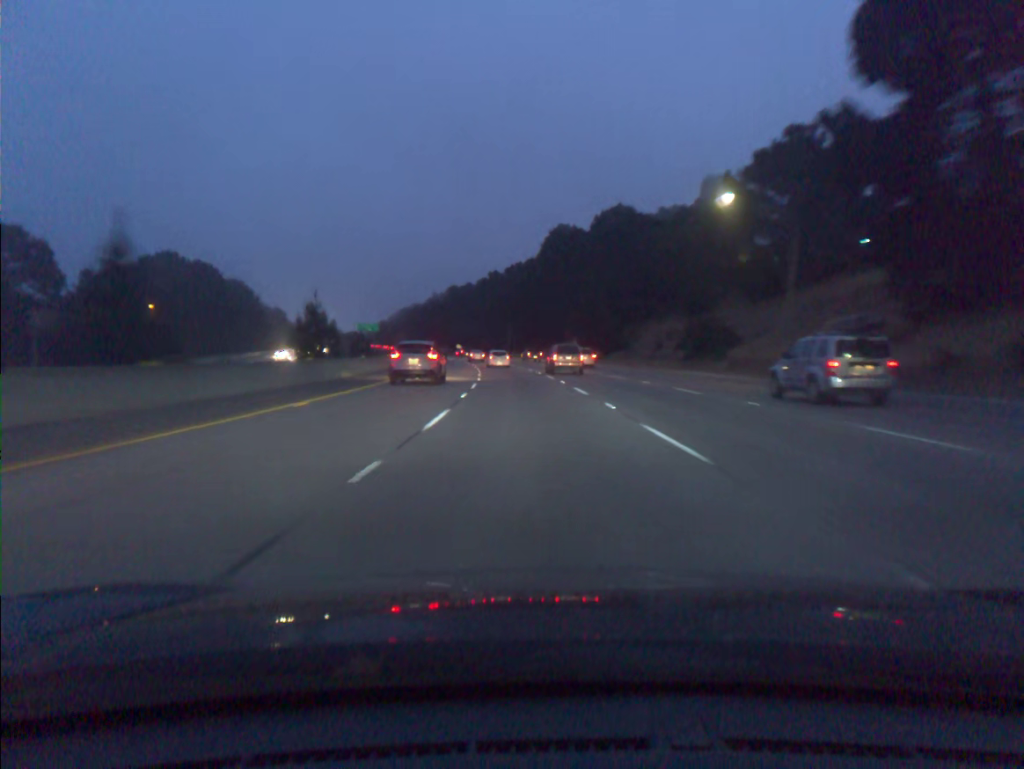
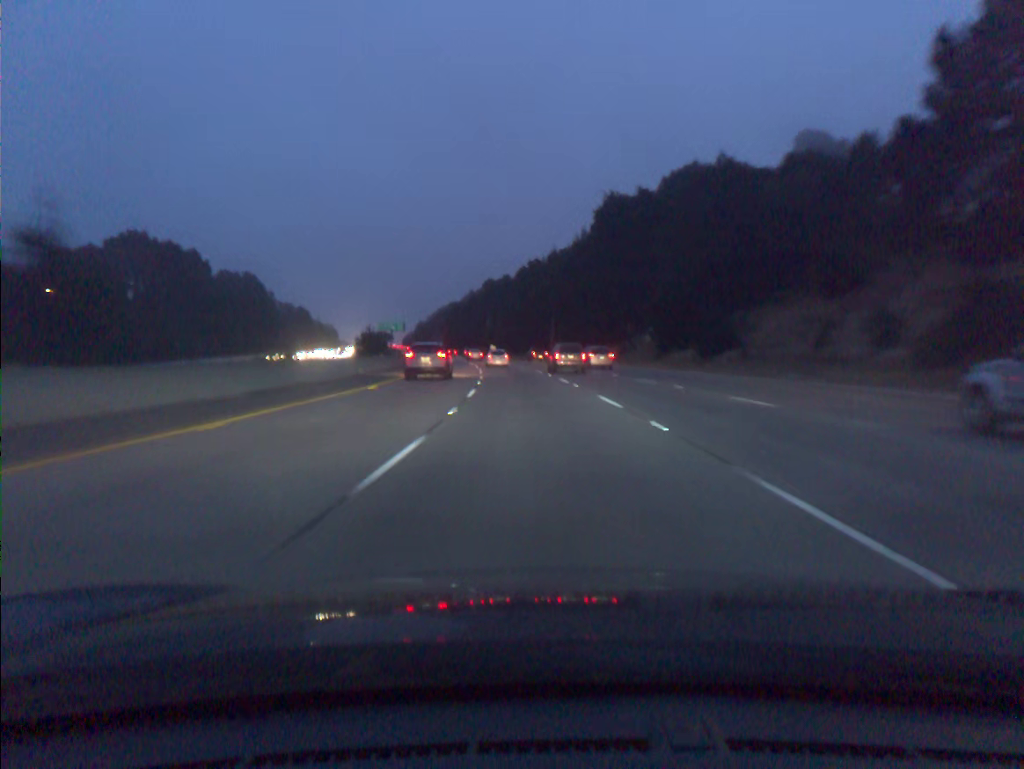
(-1.0, +34.8) m; -3°
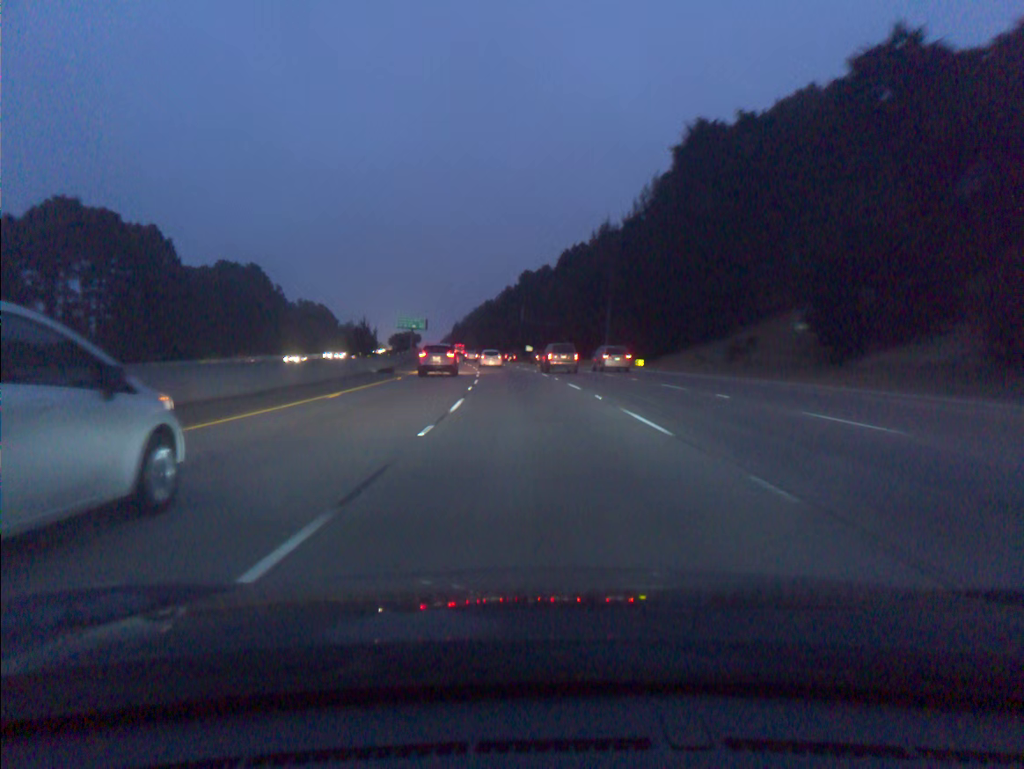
(-0.9, +34.9) m; -3°
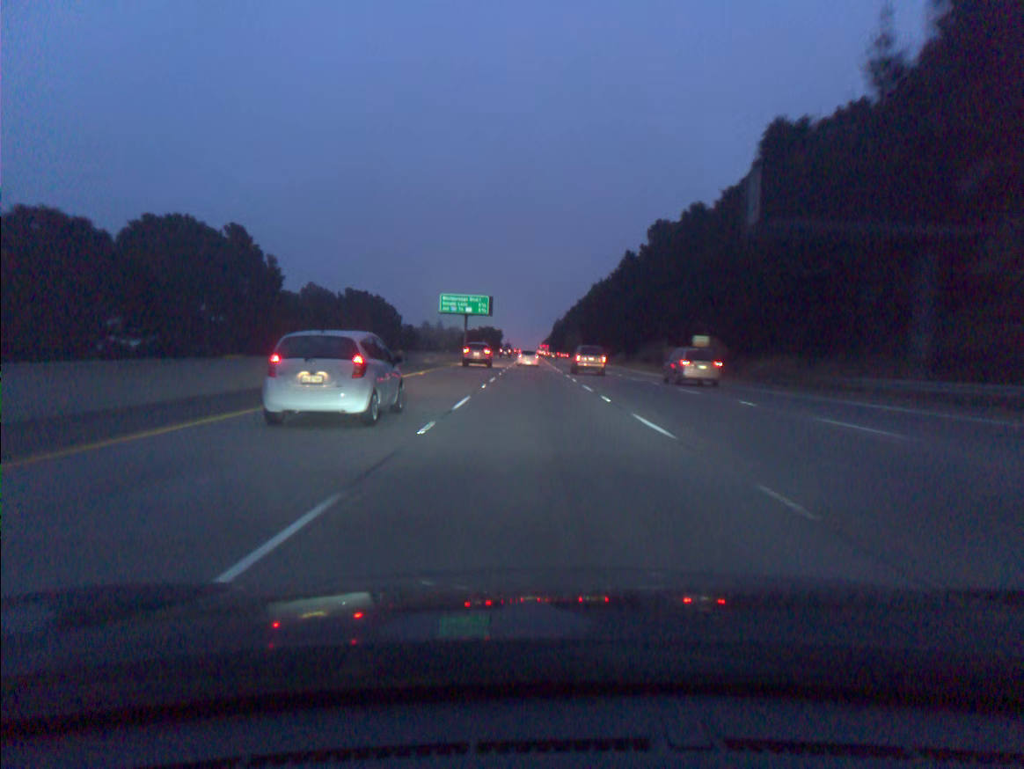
(-6.2, +87.0) m; -8°
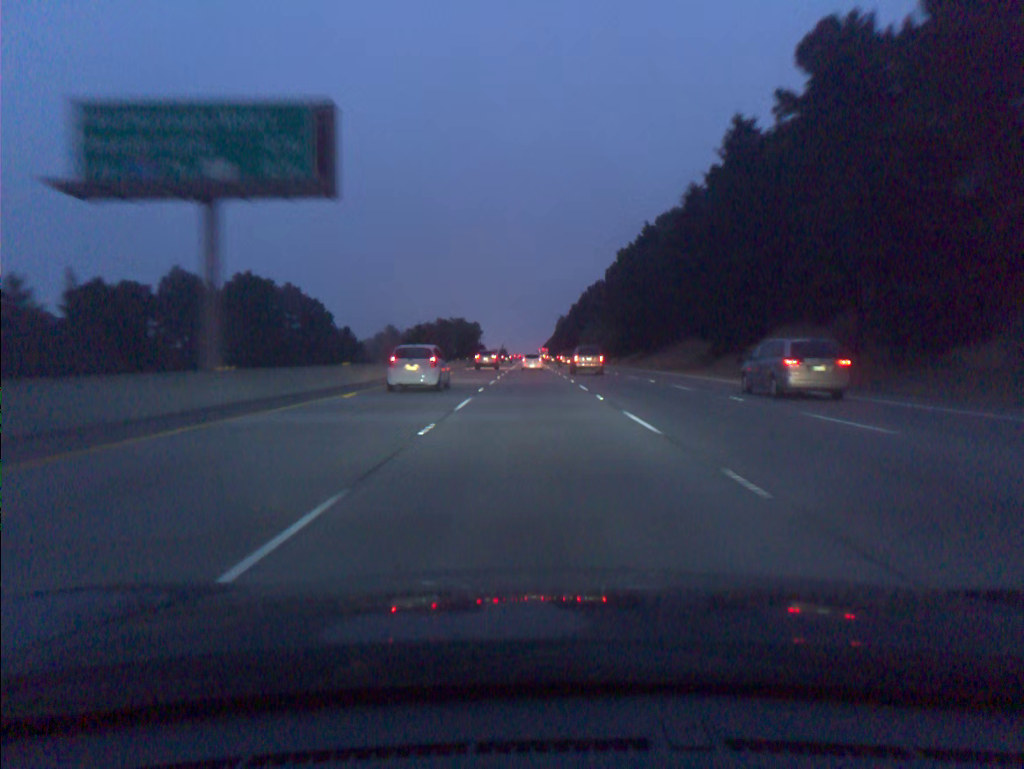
(-0.4, +87.2) m; 0°
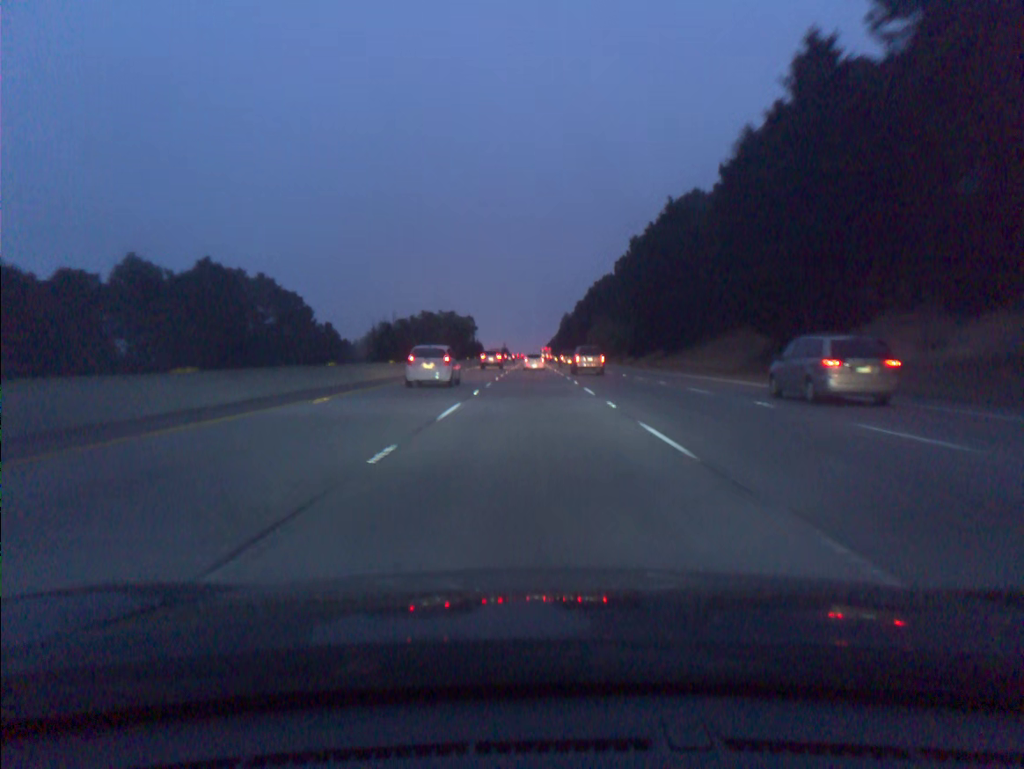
(0.0, +17.5) m; 0°
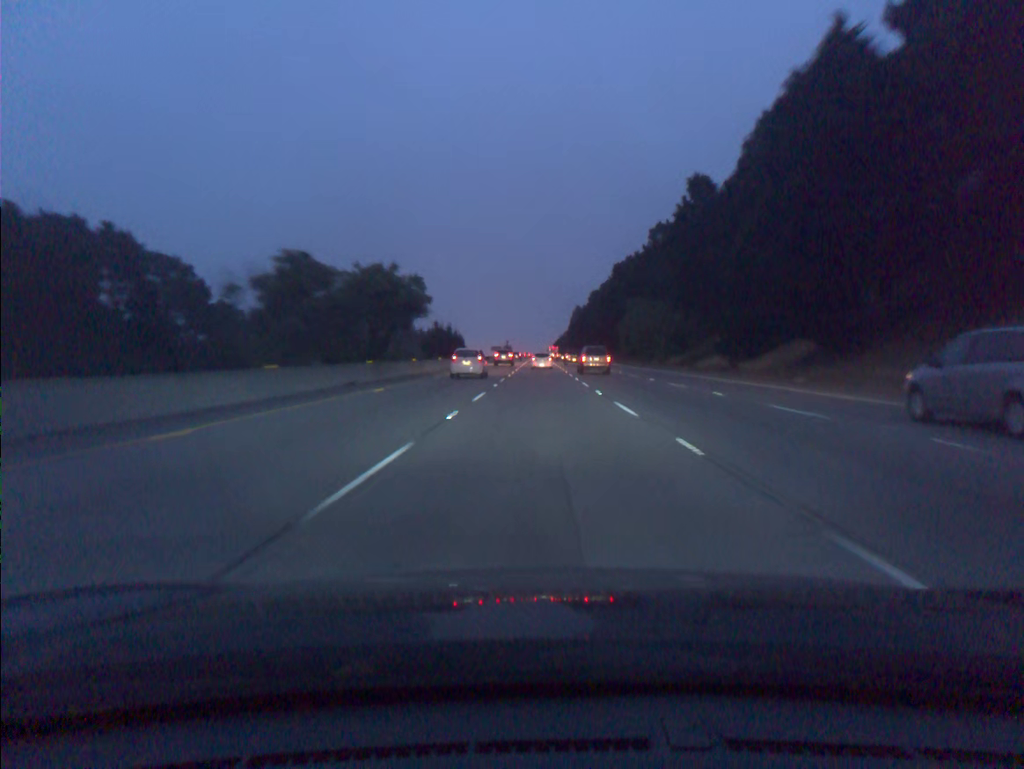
(-0.4, +52.4) m; -1°
